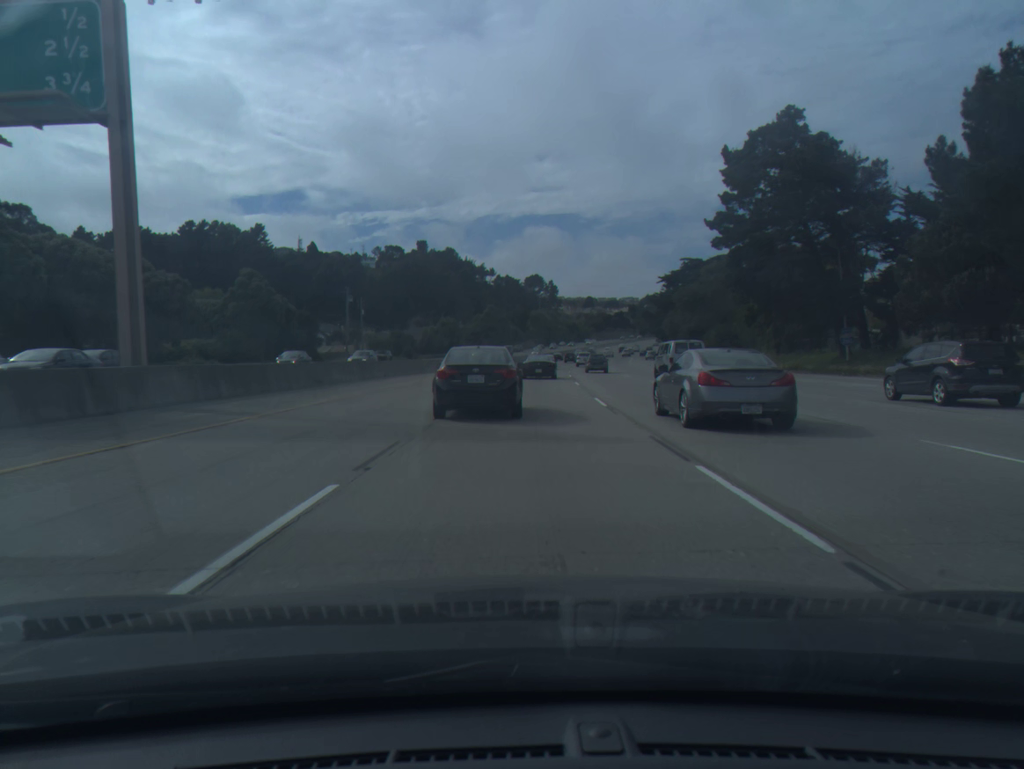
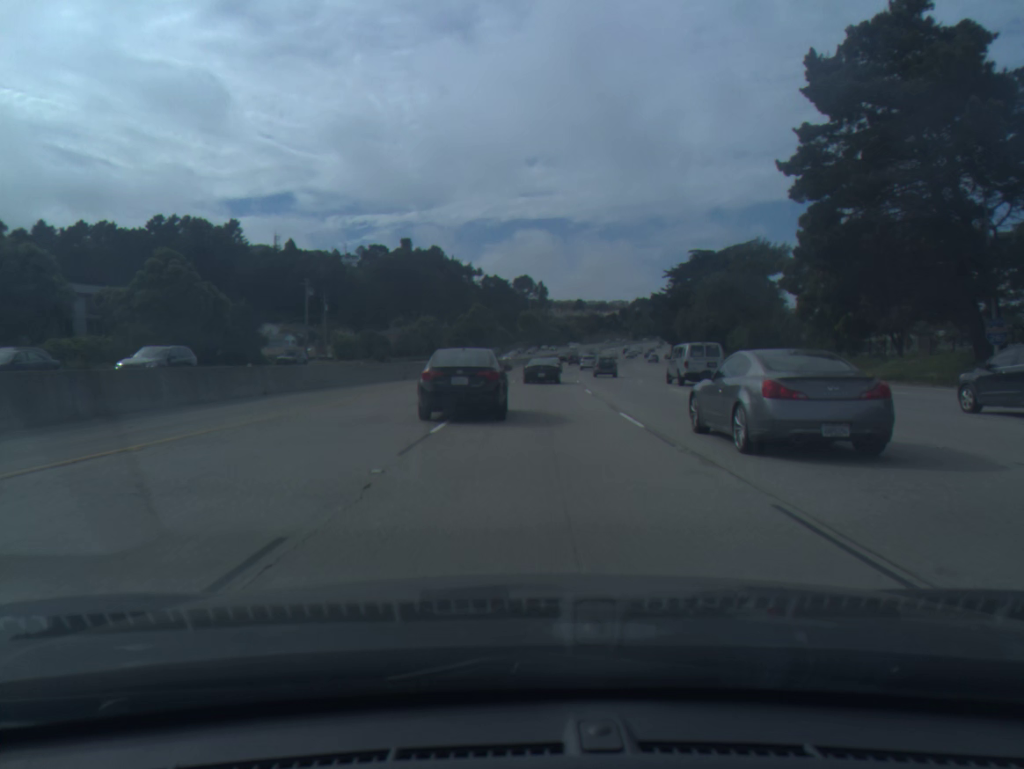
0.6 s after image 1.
(+0.1, +19.8) m; +1°
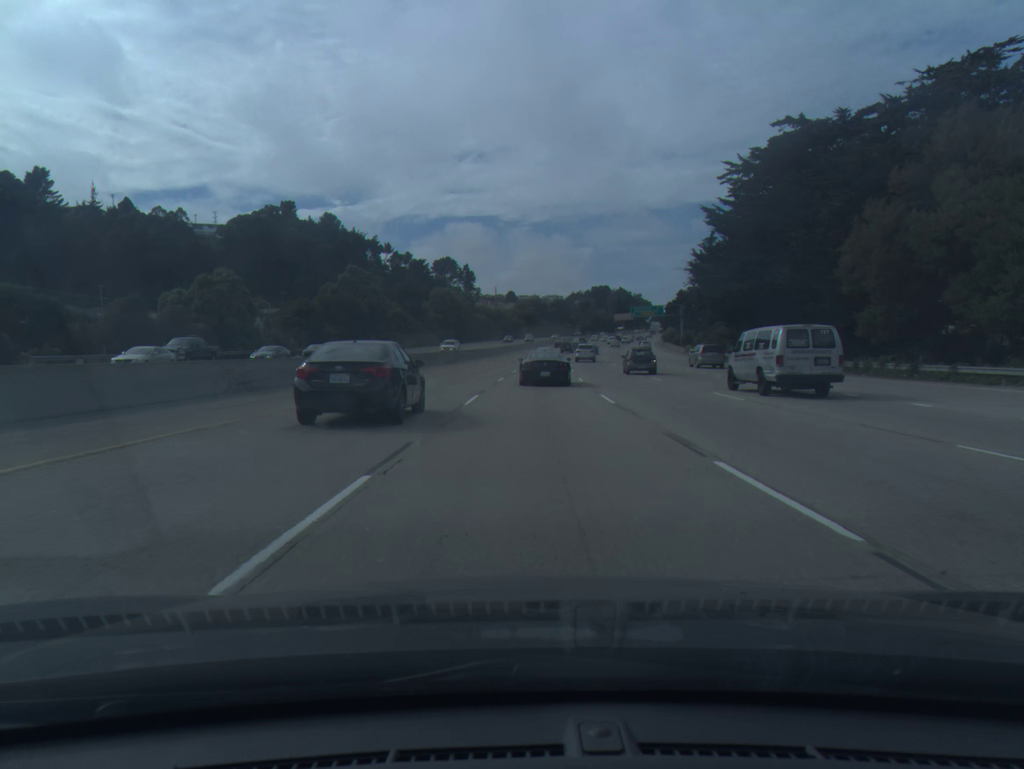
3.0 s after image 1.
(+3.8, +81.9) m; +5°
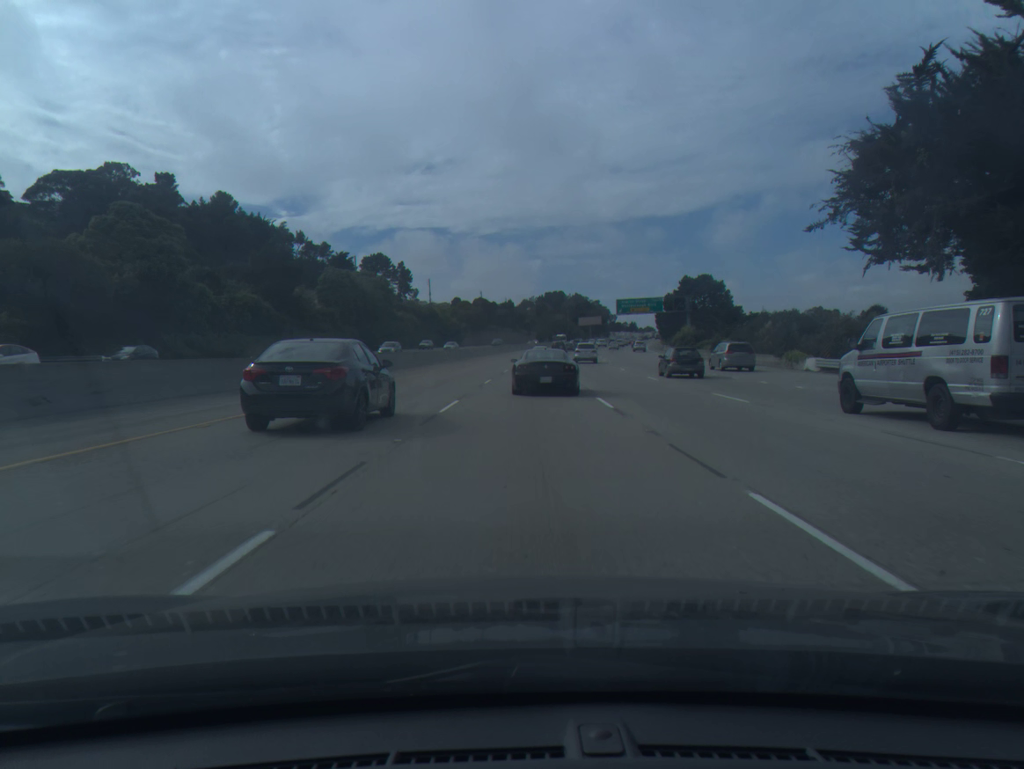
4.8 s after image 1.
(+2.1, +60.4) m; +4°
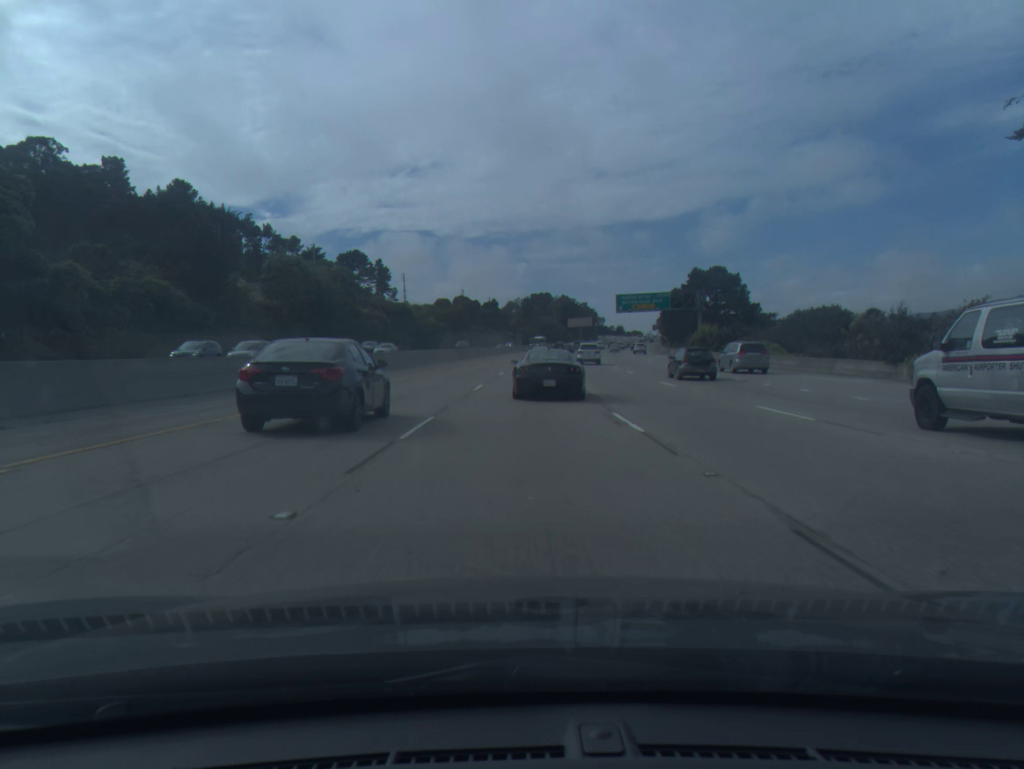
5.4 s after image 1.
(+0.2, +19.6) m; +1°
